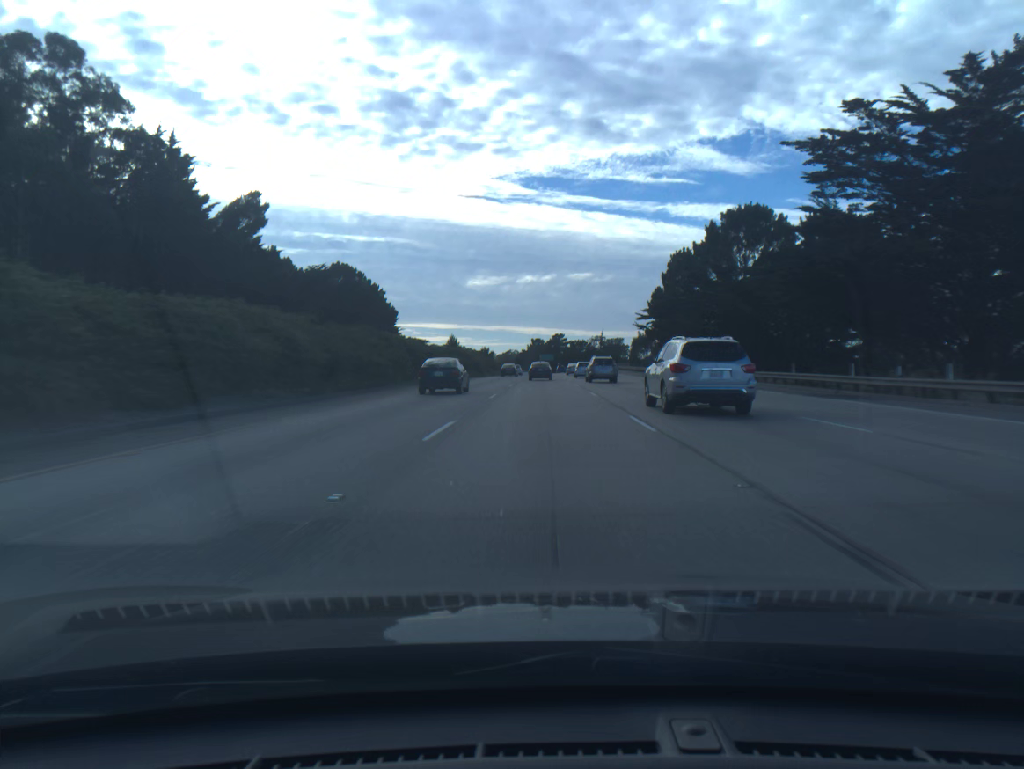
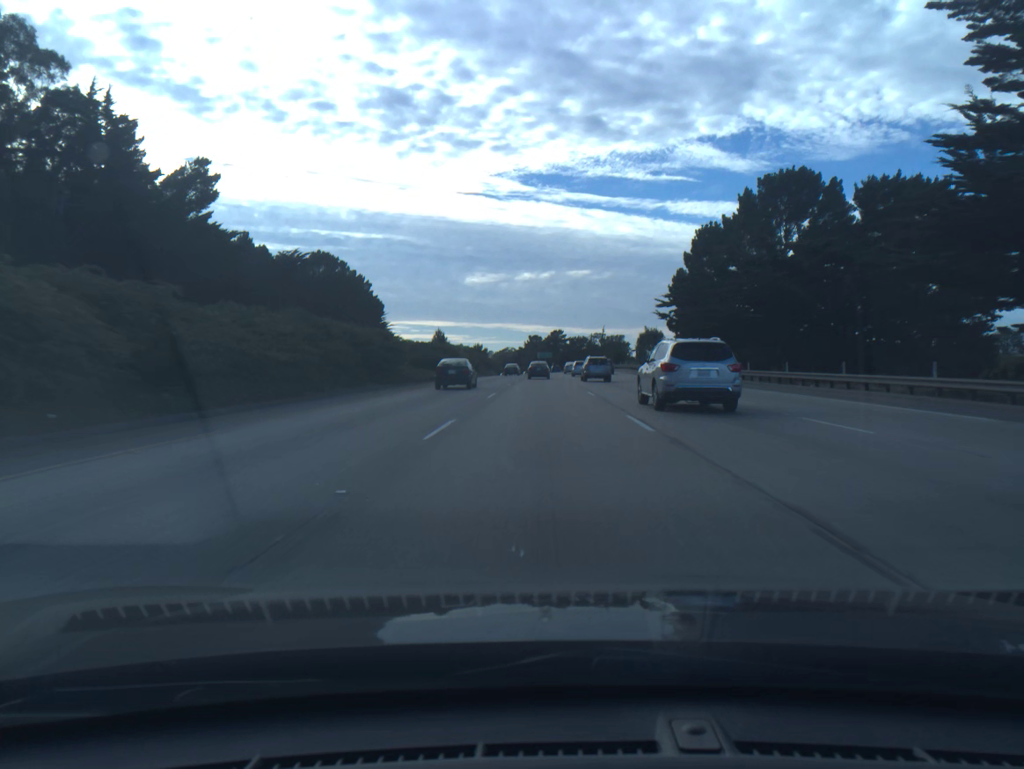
(0.0, +14.4) m; 0°
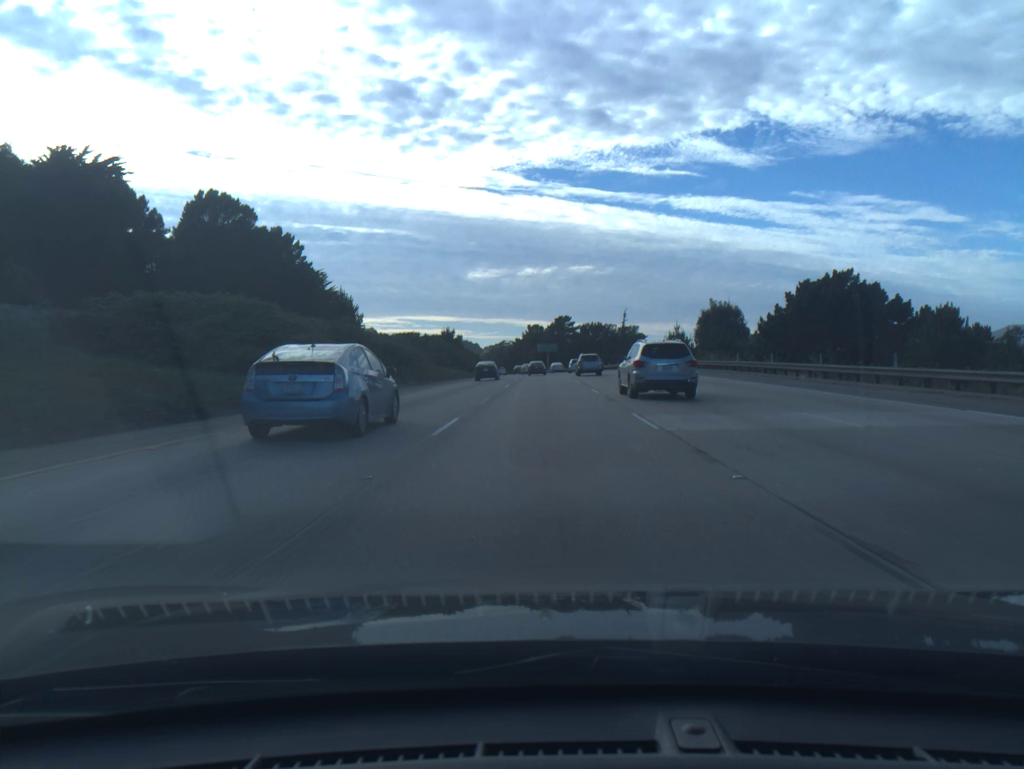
(0.0, +58.0) m; 0°
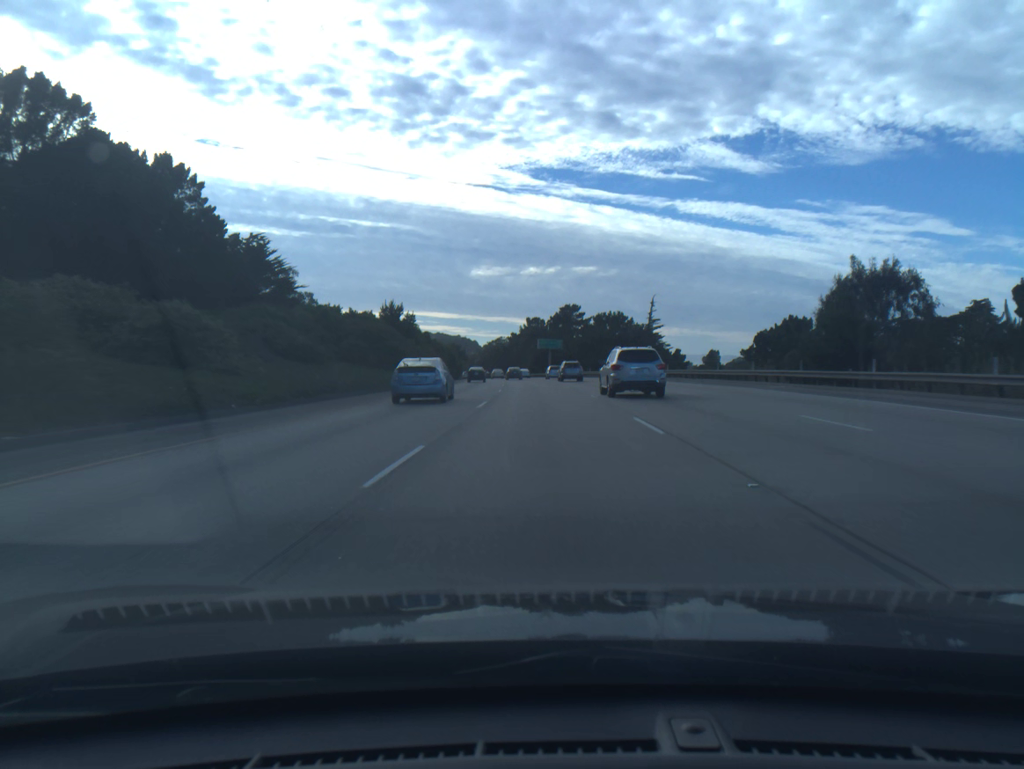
(0.0, +44.1) m; 0°
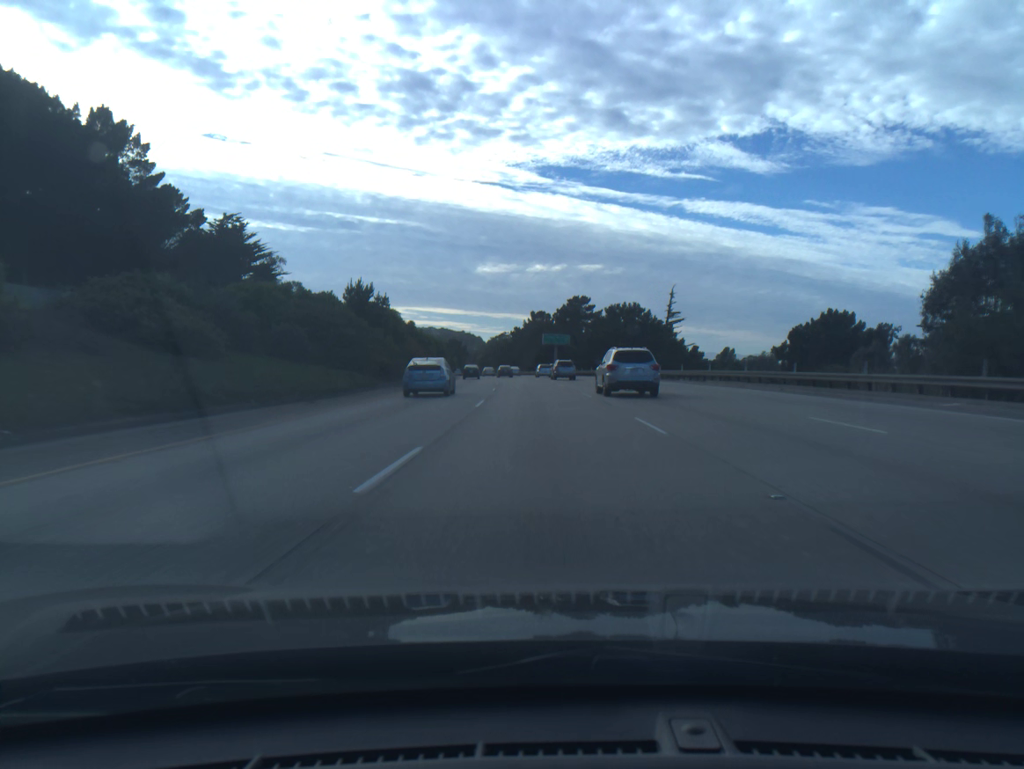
(0.0, +15.0) m; 0°
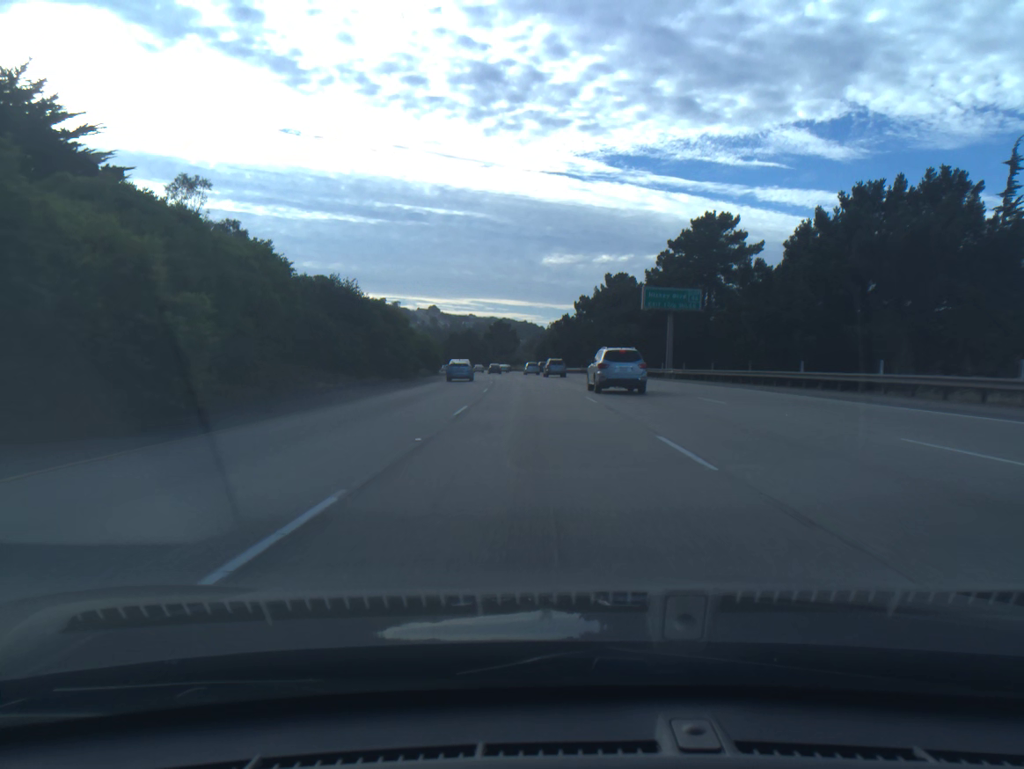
(-2.5, +77.2) m; -4°
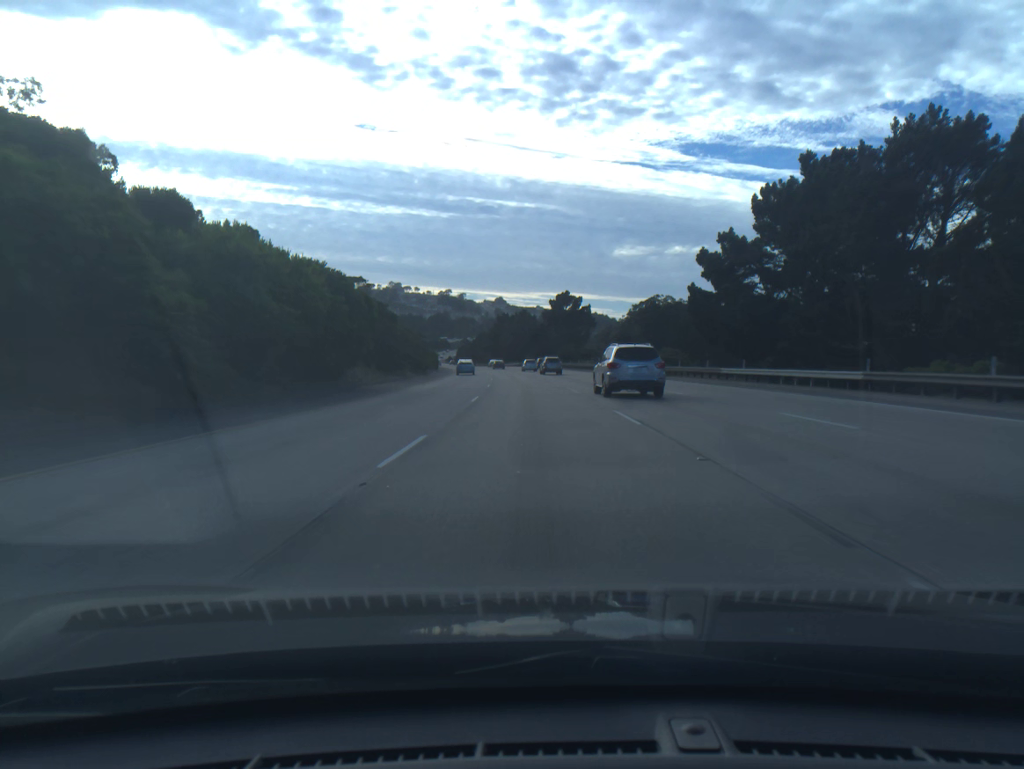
(-3.5, +81.4) m; -5°
